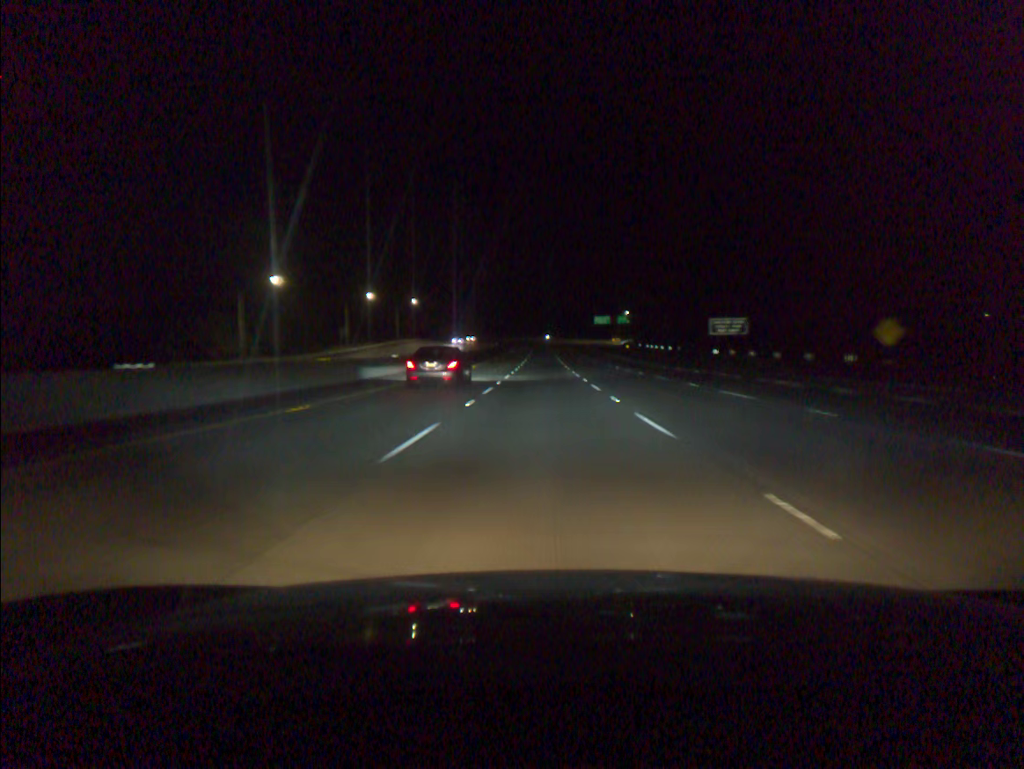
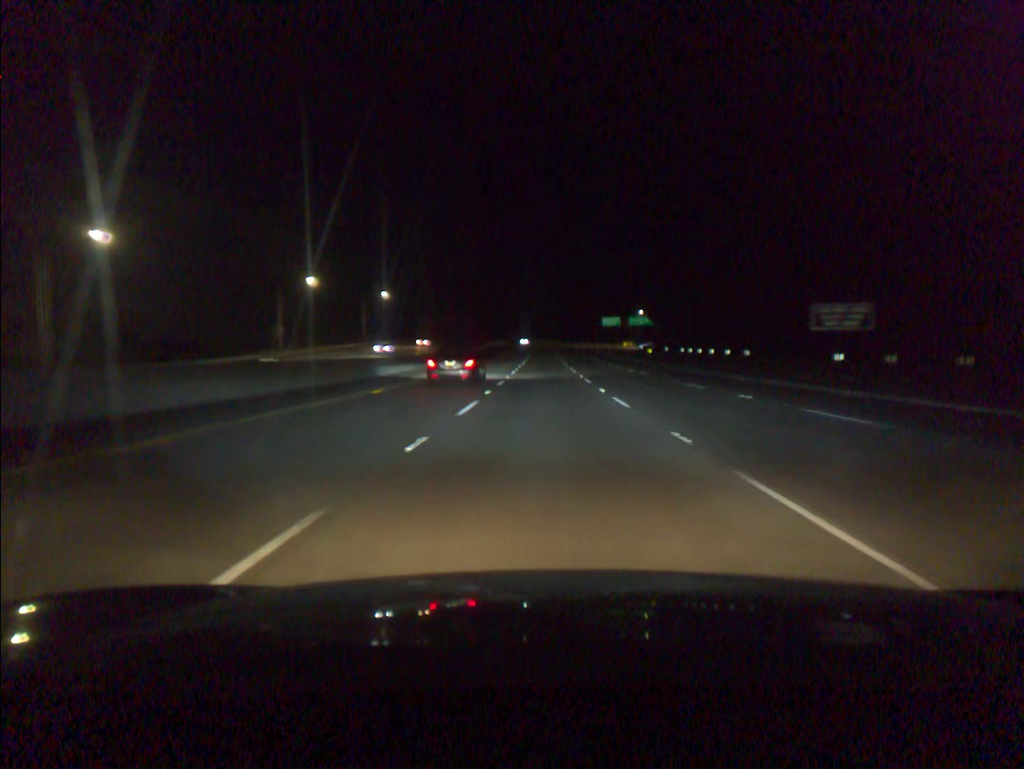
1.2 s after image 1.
(0.0, +36.2) m; 0°
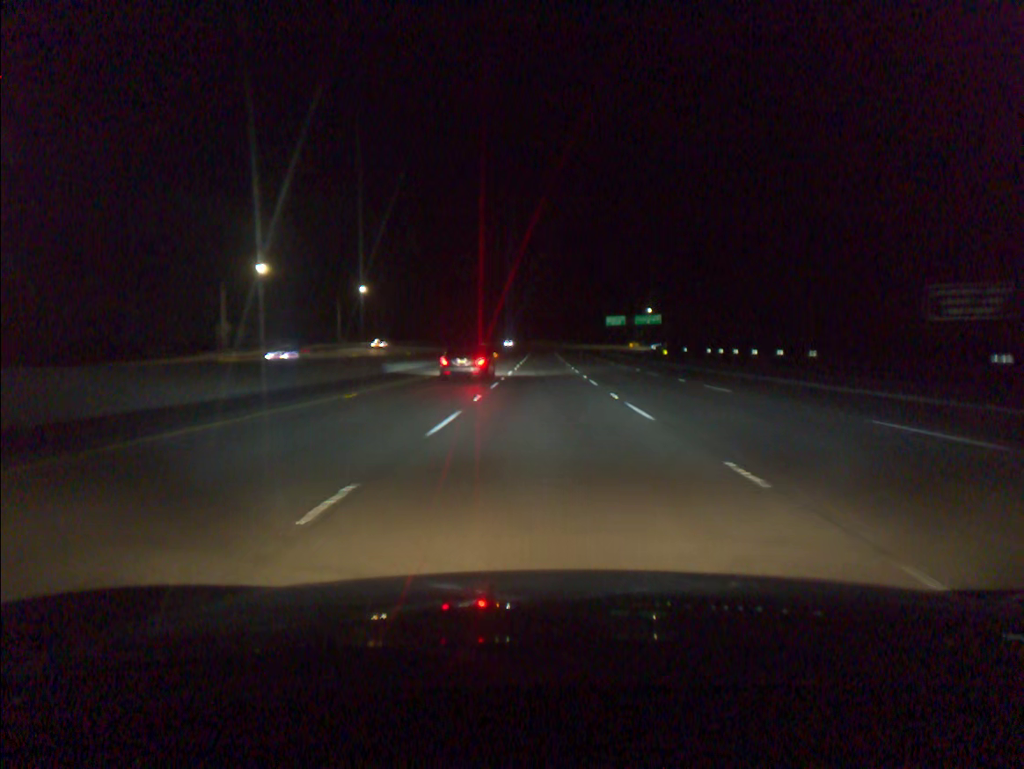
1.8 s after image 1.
(0.0, +18.1) m; 0°
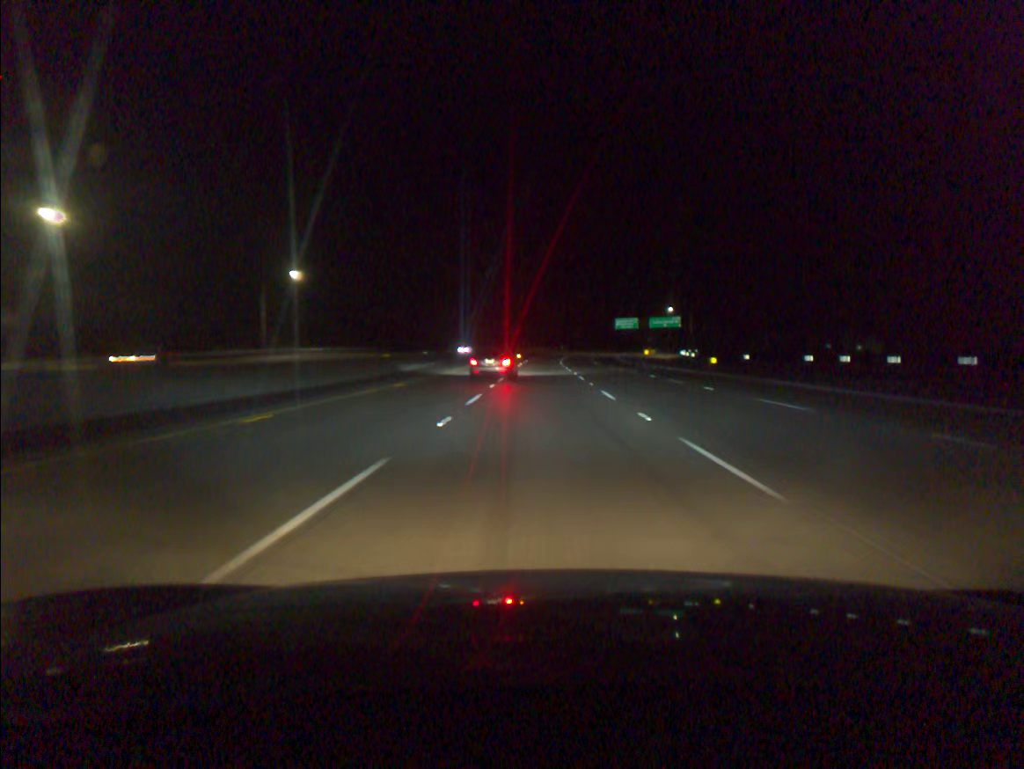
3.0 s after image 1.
(+0.1, +36.0) m; 0°
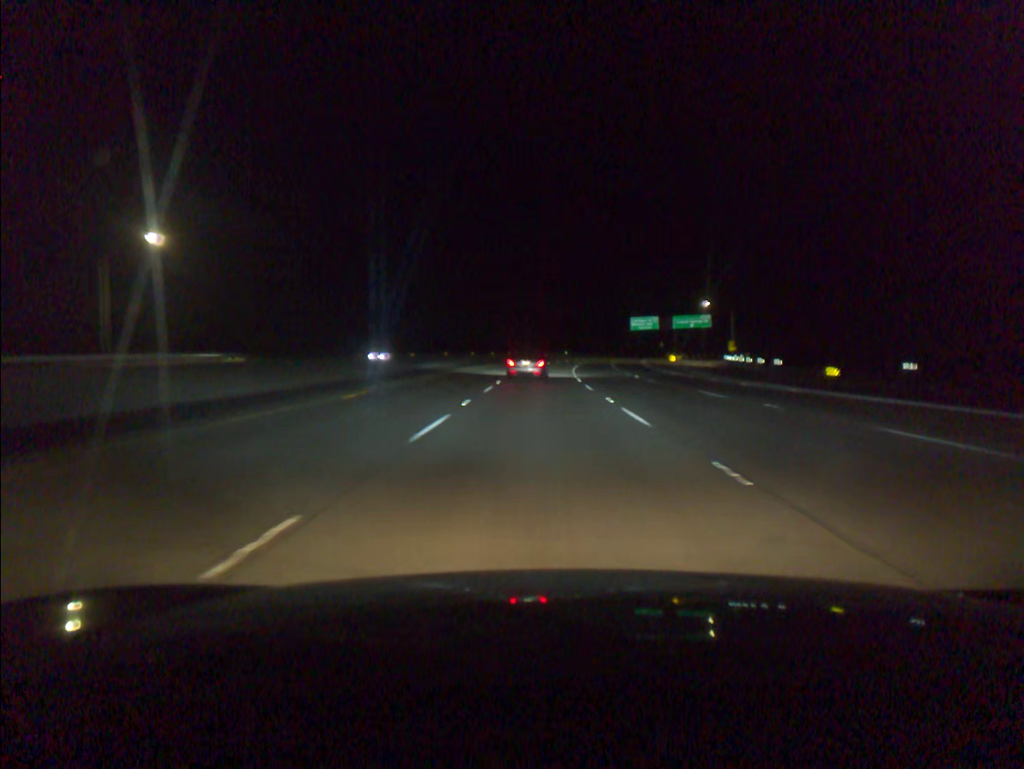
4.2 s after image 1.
(+0.1, +35.9) m; 0°
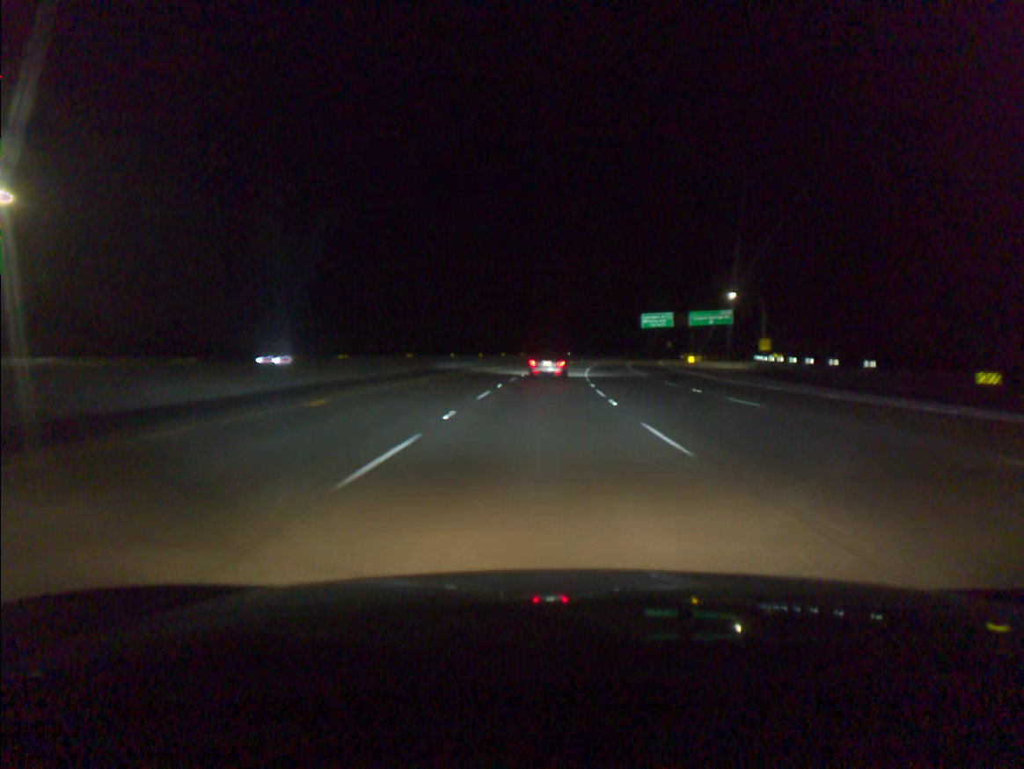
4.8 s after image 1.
(0.0, +18.0) m; 0°
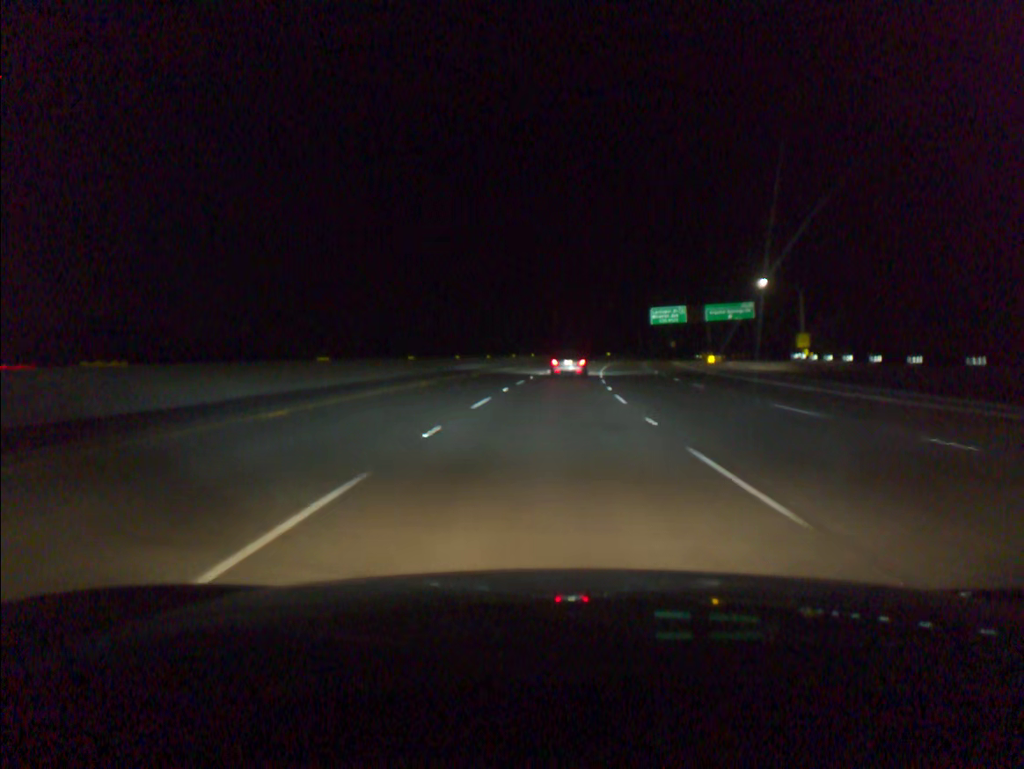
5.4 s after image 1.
(0.0, +18.0) m; 0°
